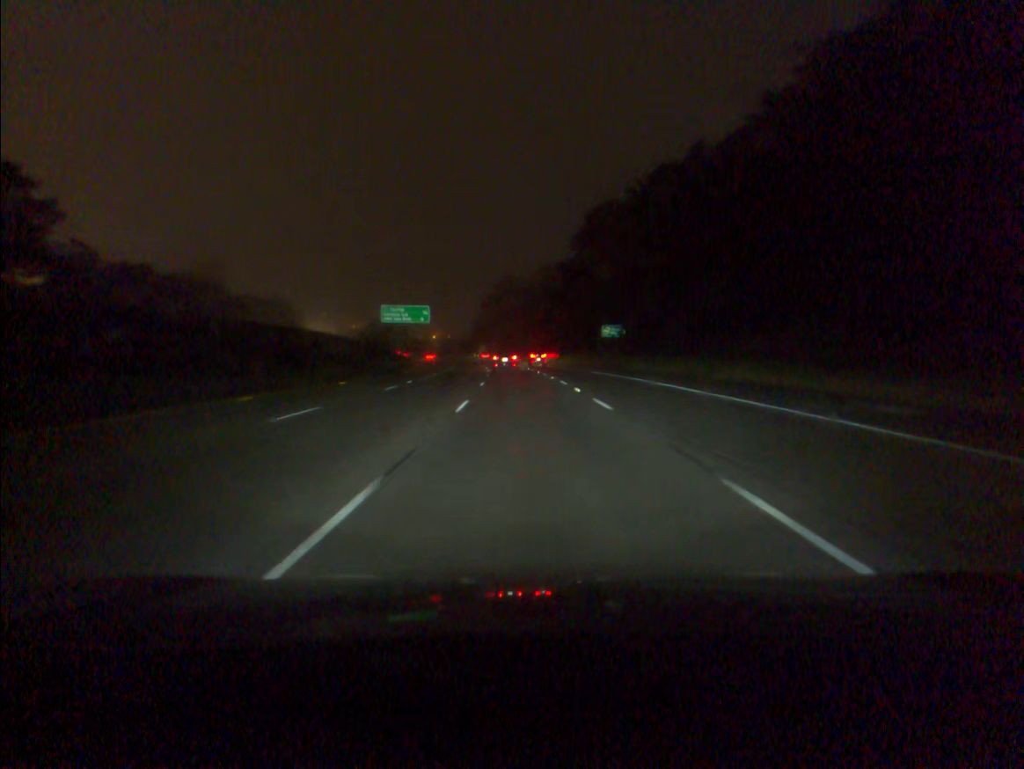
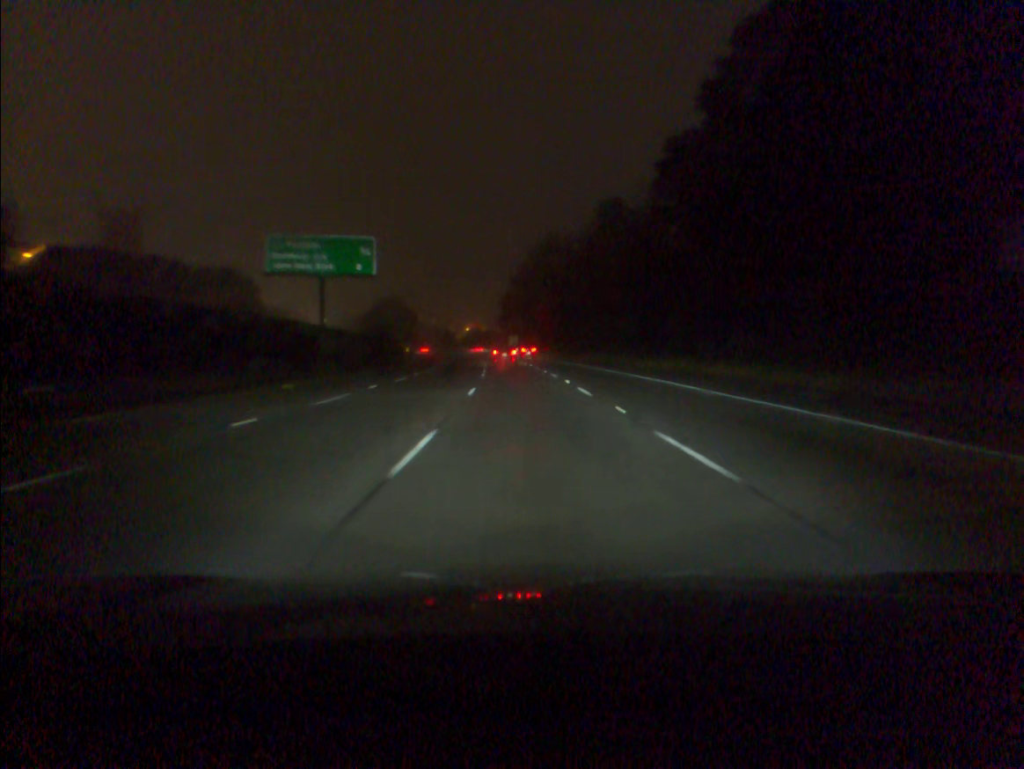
(-1.4, +68.2) m; -3°
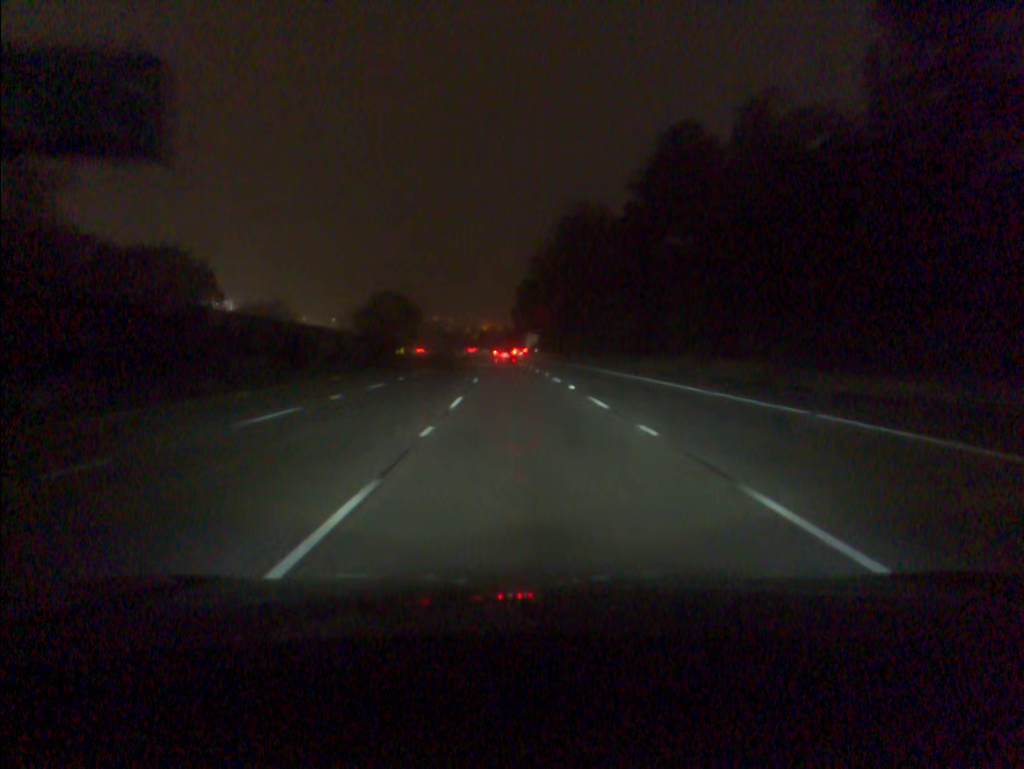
(-0.4, +34.2) m; -1°
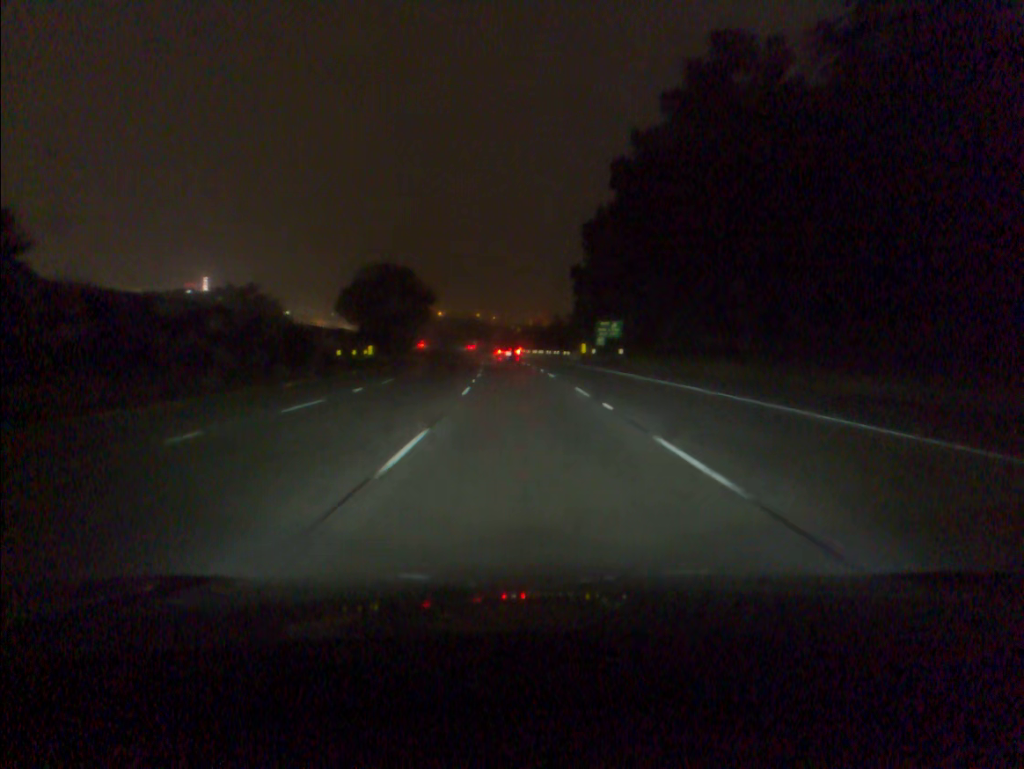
(-2.1, +68.4) m; -3°
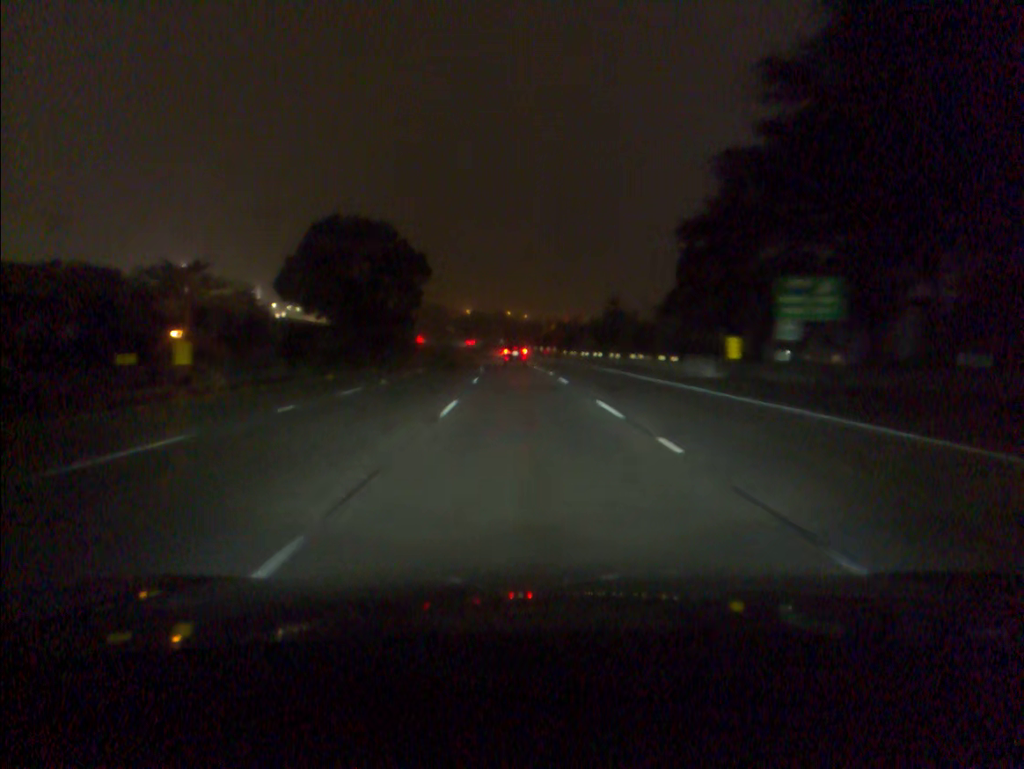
(-1.1, +51.2) m; -2°
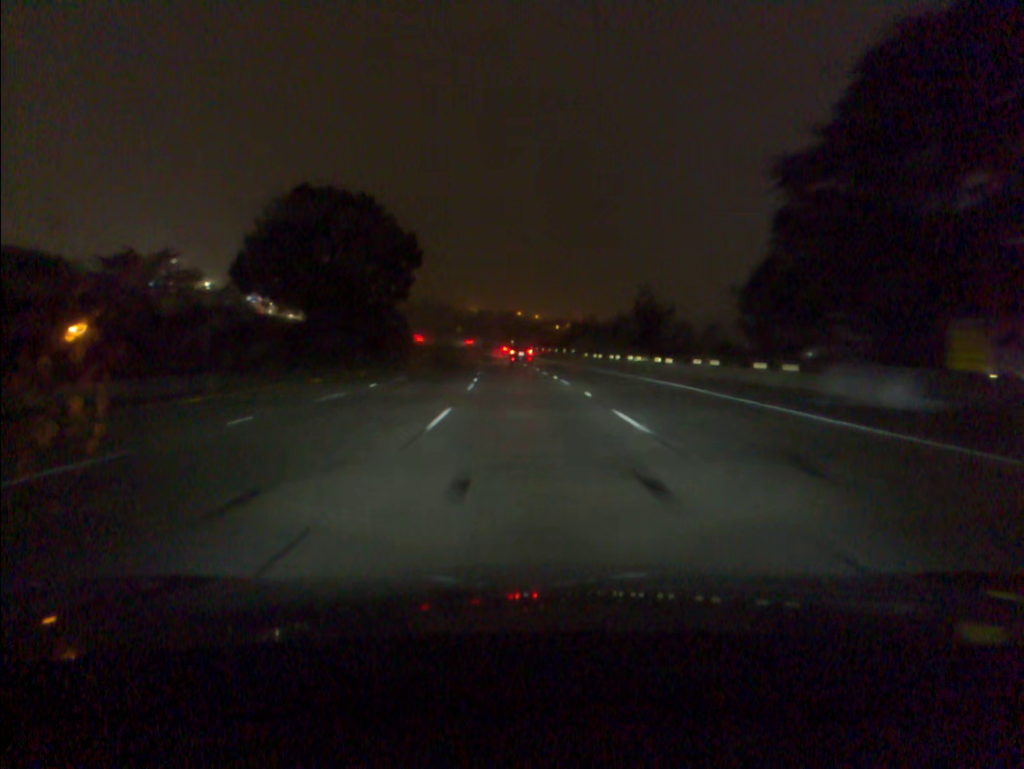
(-0.1, +17.1) m; -1°
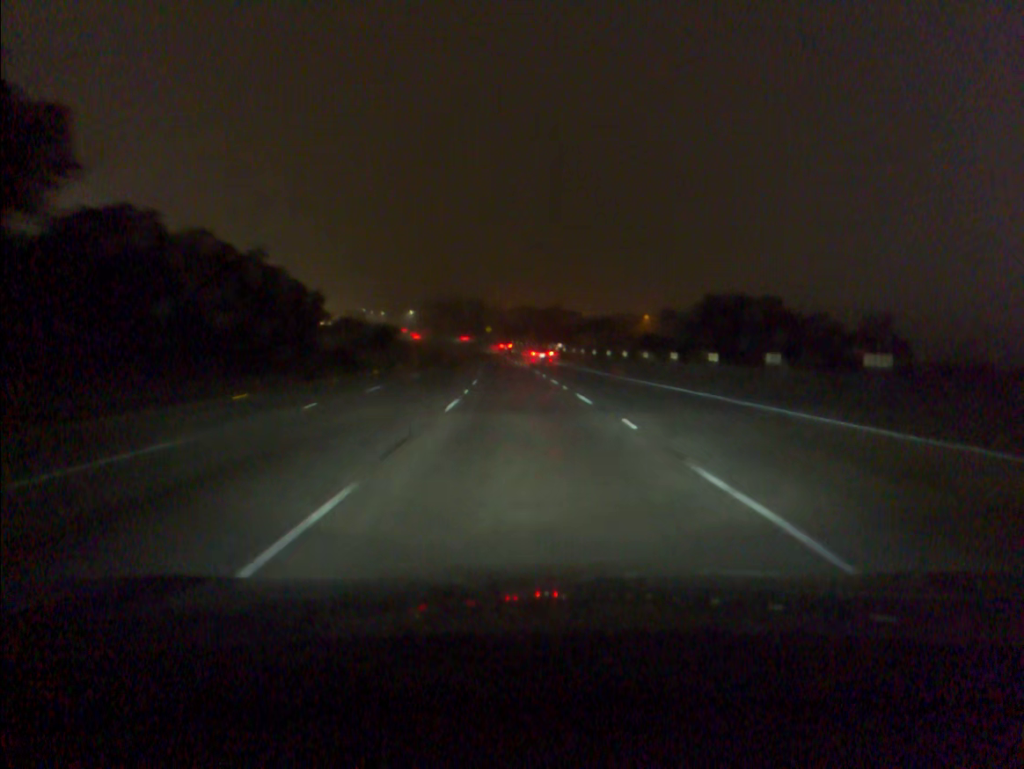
(-1.9, +69.1) m; -3°
